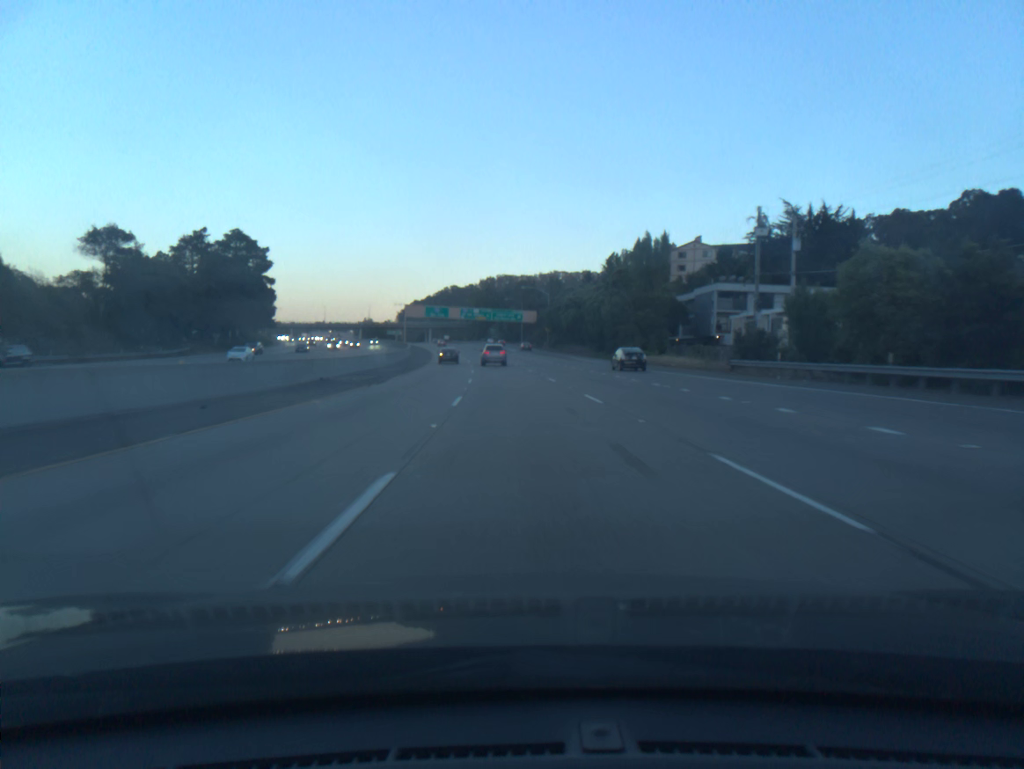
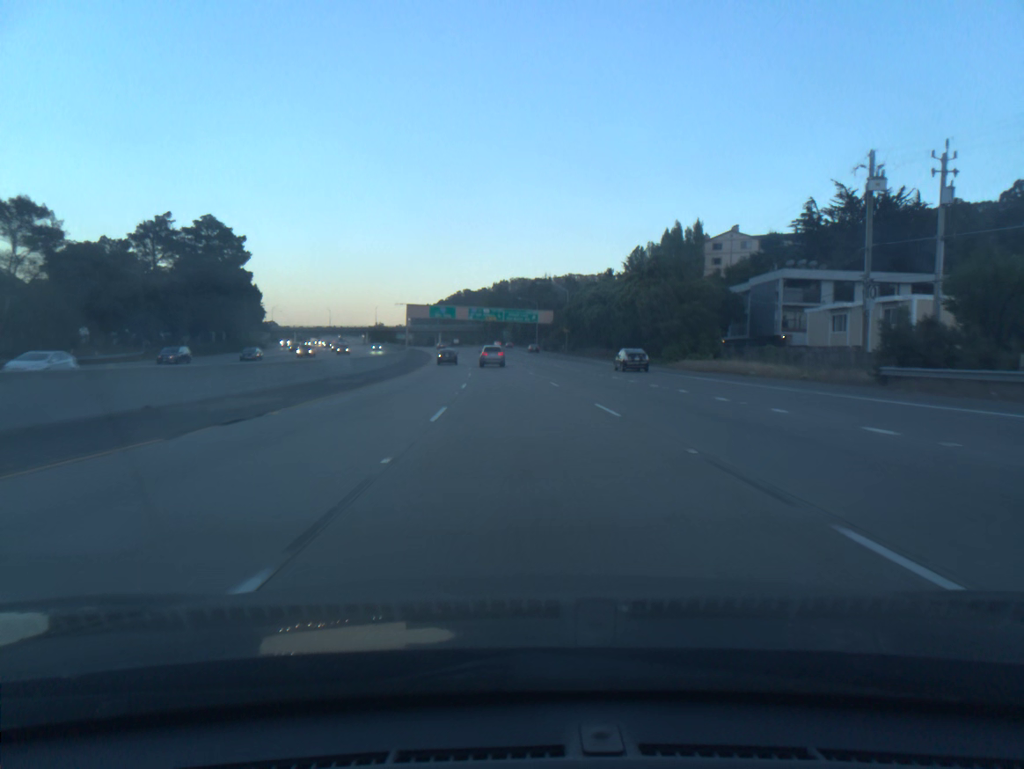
(-0.1, +17.9) m; -1°
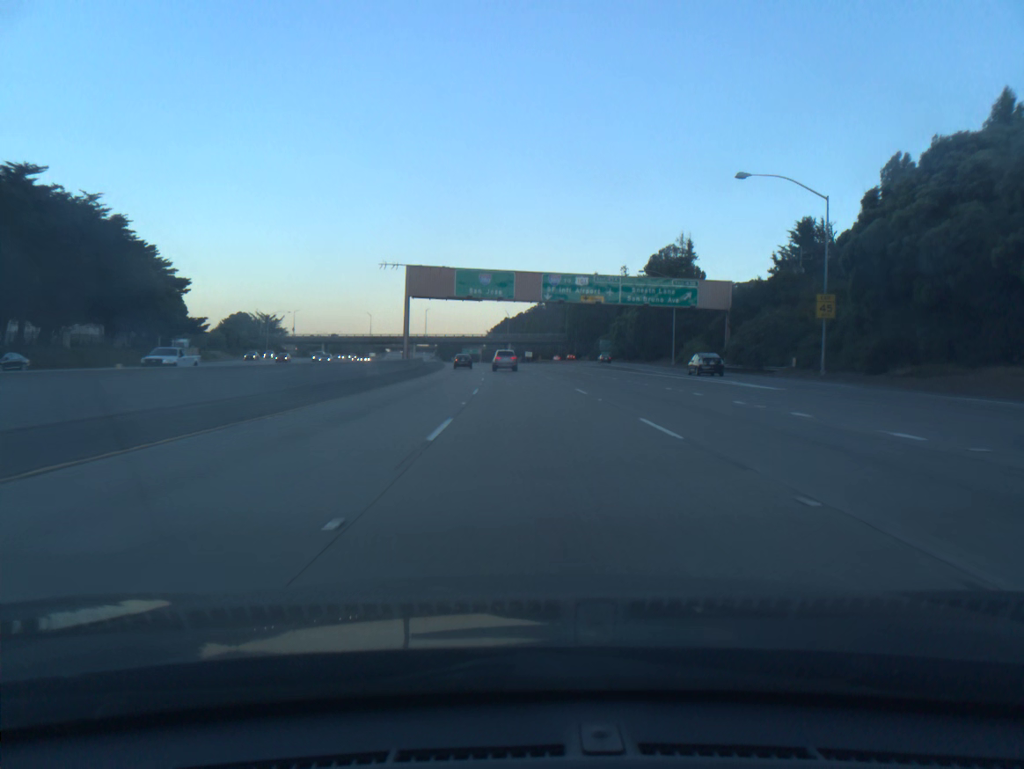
(-4.8, +89.3) m; -6°
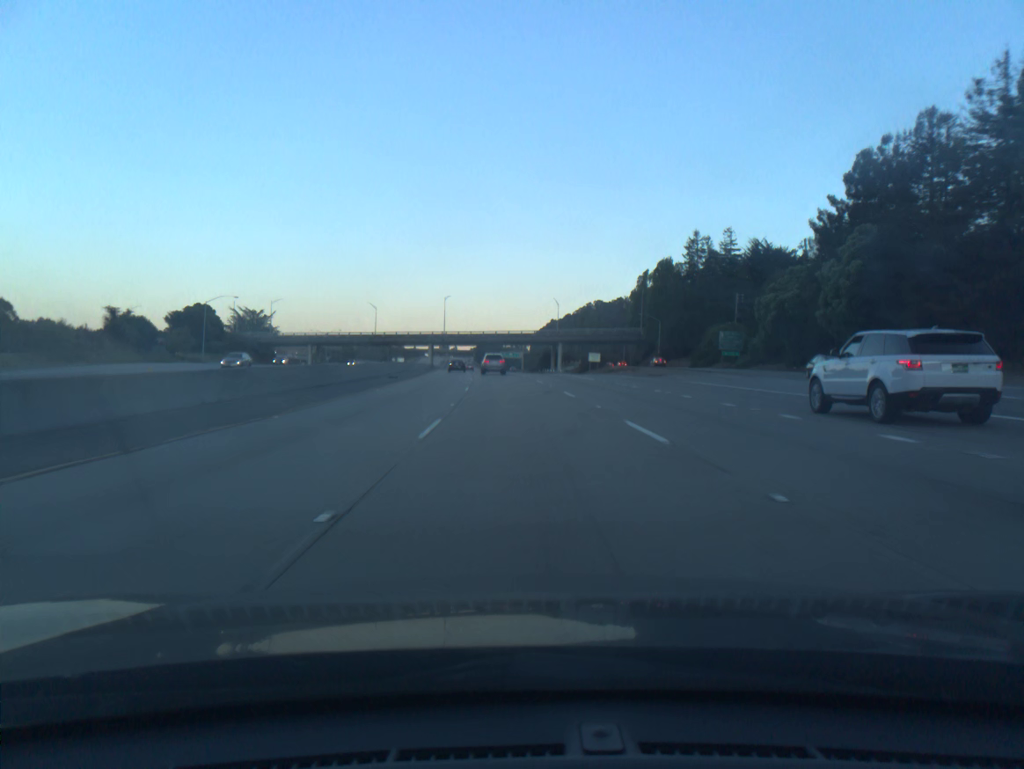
(-2.0, +71.6) m; -3°
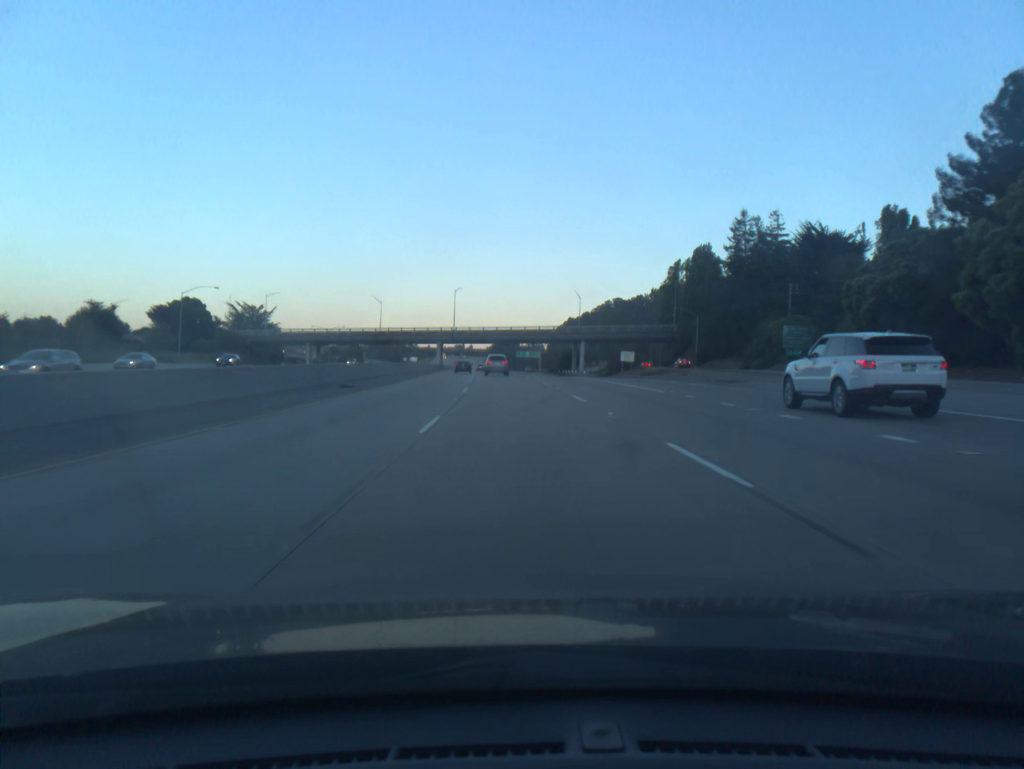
(-0.2, +18.0) m; -1°
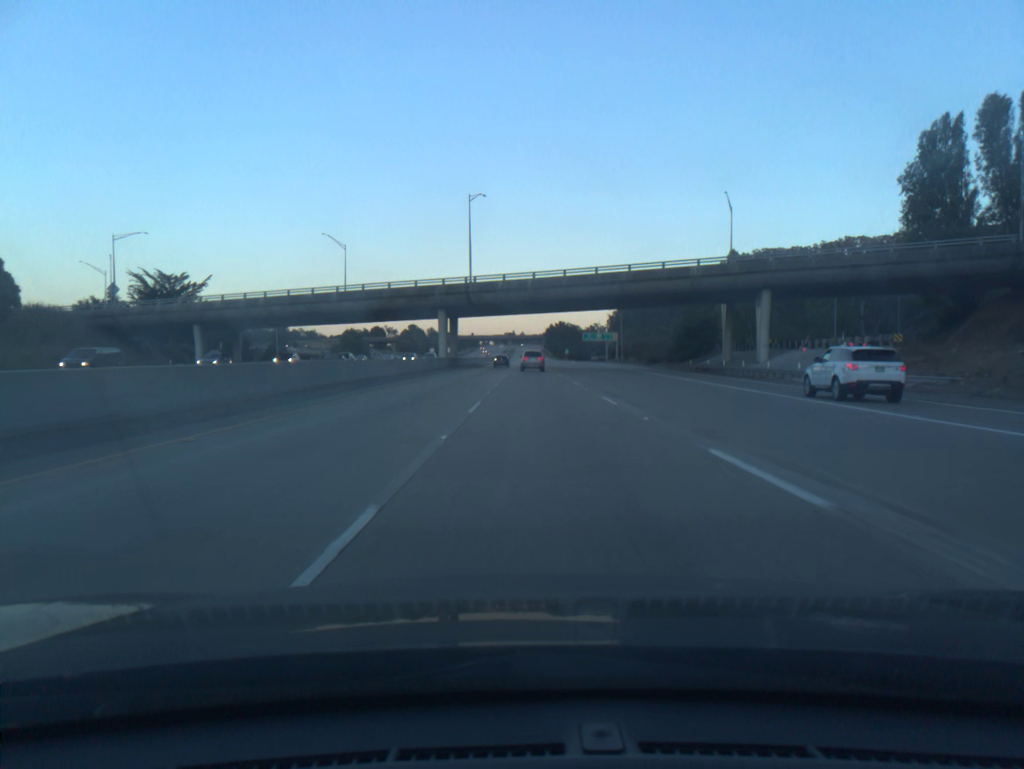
(-4.0, +90.3) m; -4°
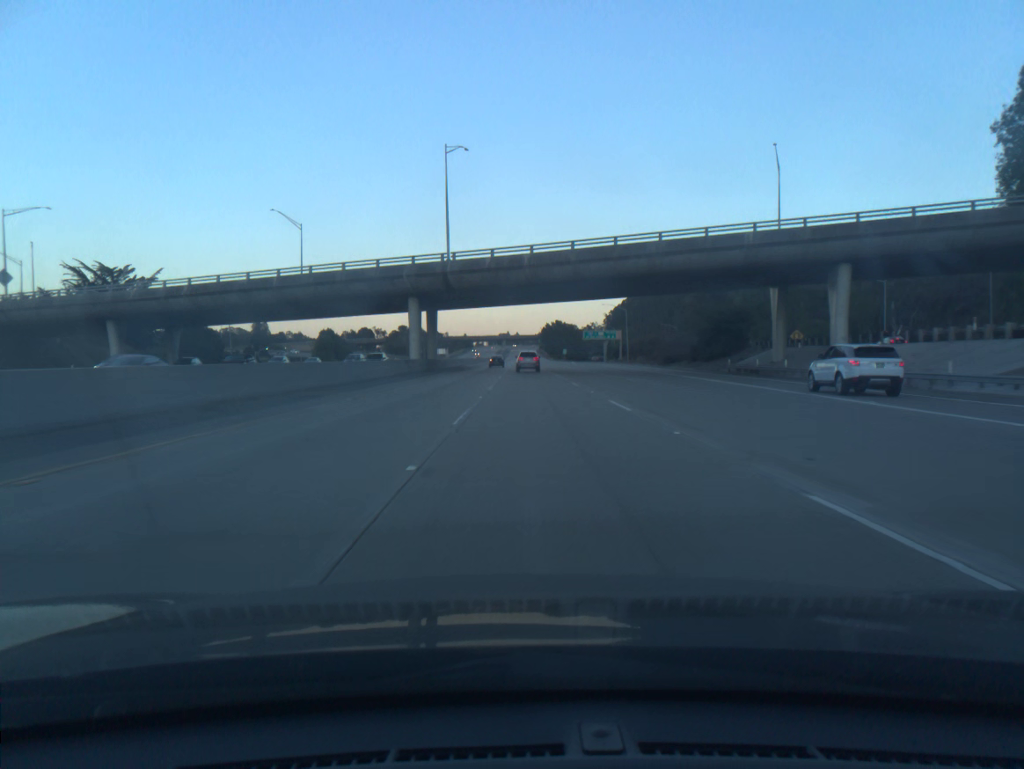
(0.0, +18.2) m; 0°
